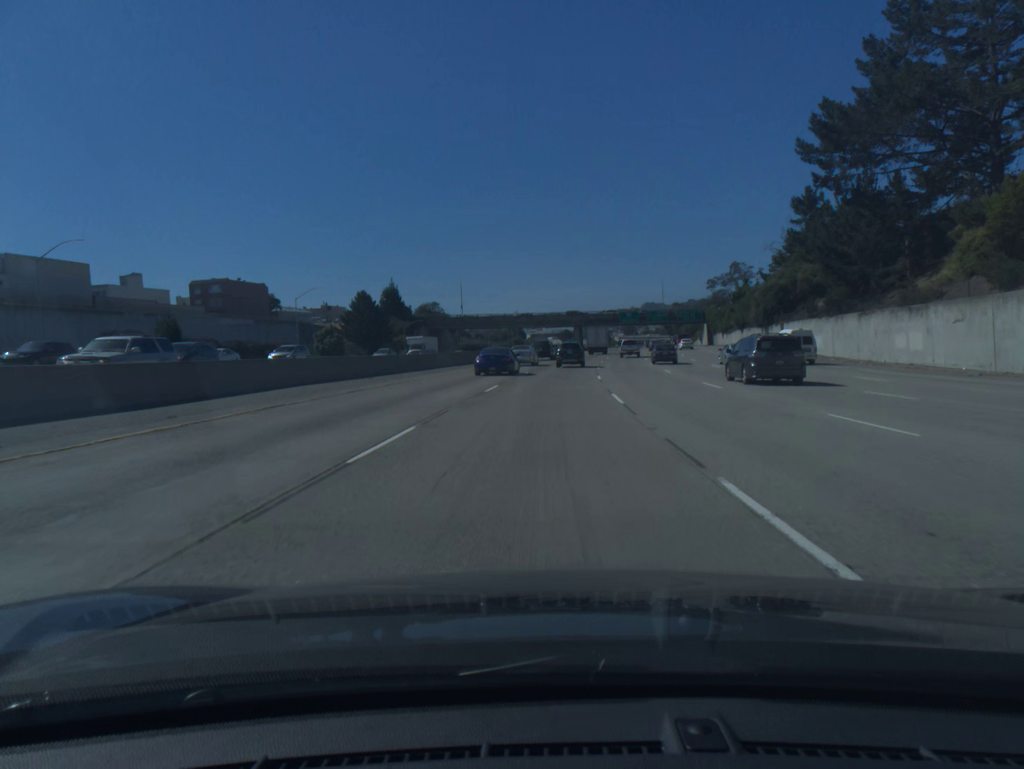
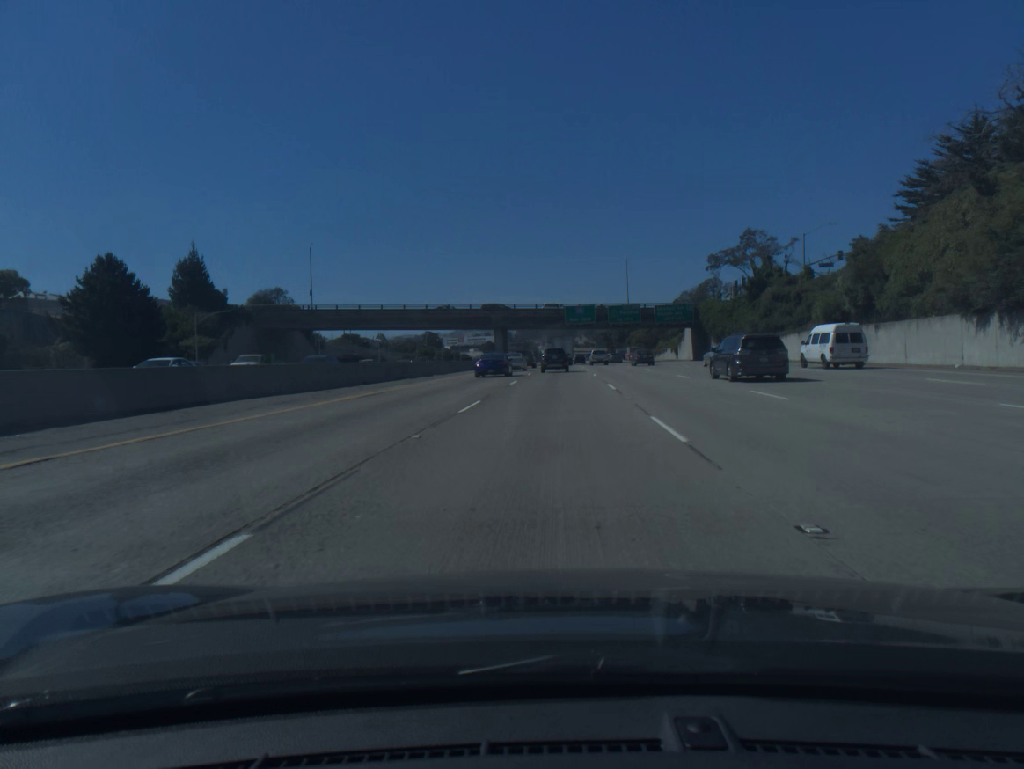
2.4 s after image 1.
(+3.1, +65.8) m; +6°
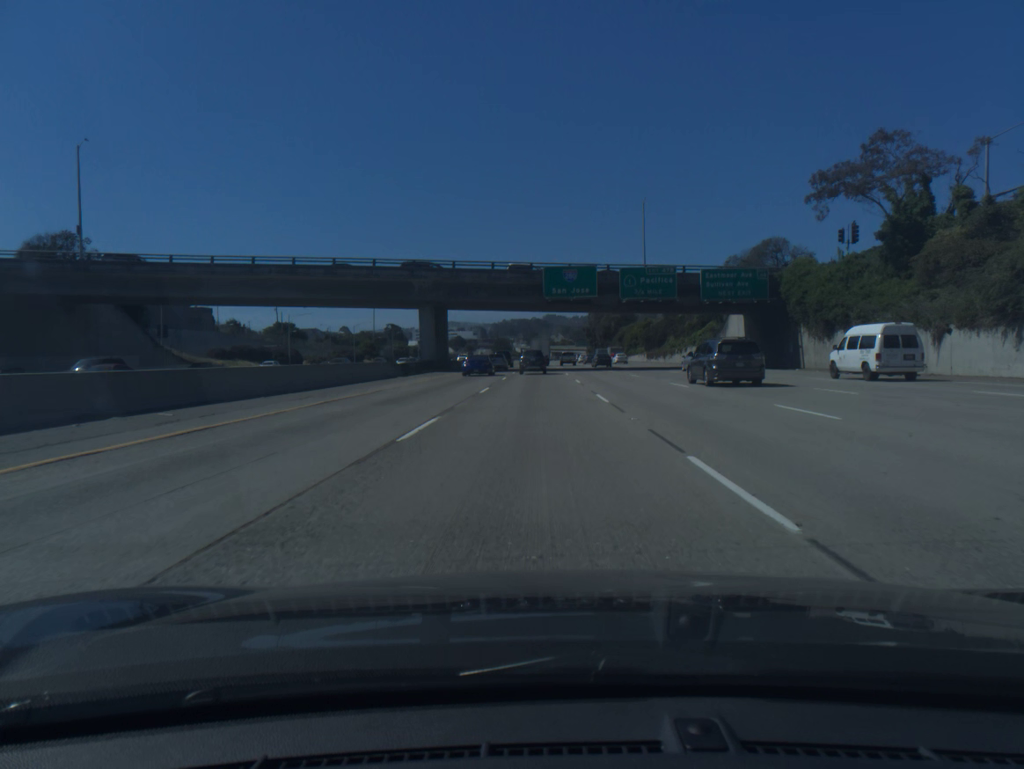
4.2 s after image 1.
(+1.1, +48.8) m; +2°
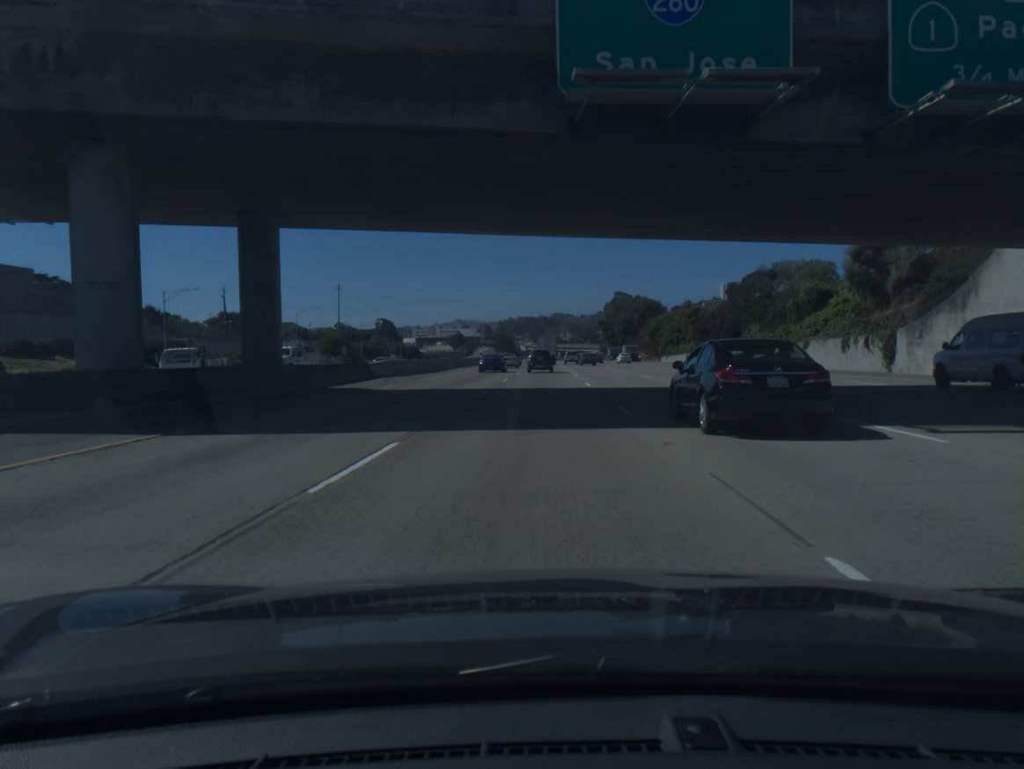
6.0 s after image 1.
(-0.2, +48.4) m; 0°
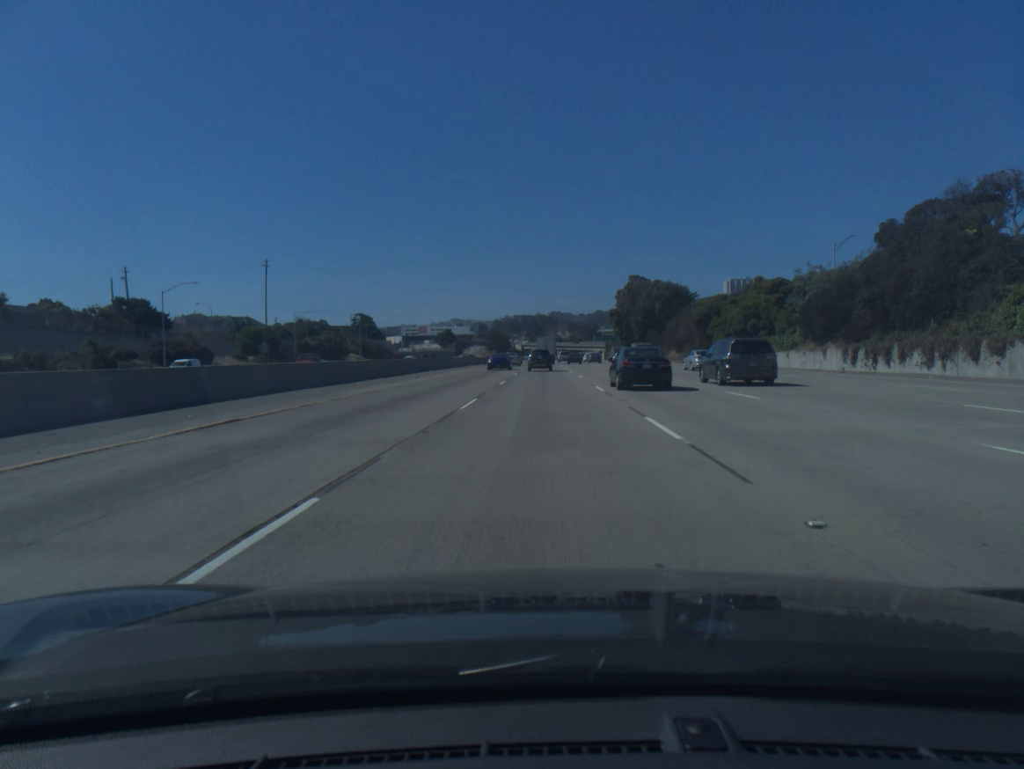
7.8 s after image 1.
(0.0, +48.6) m; 0°
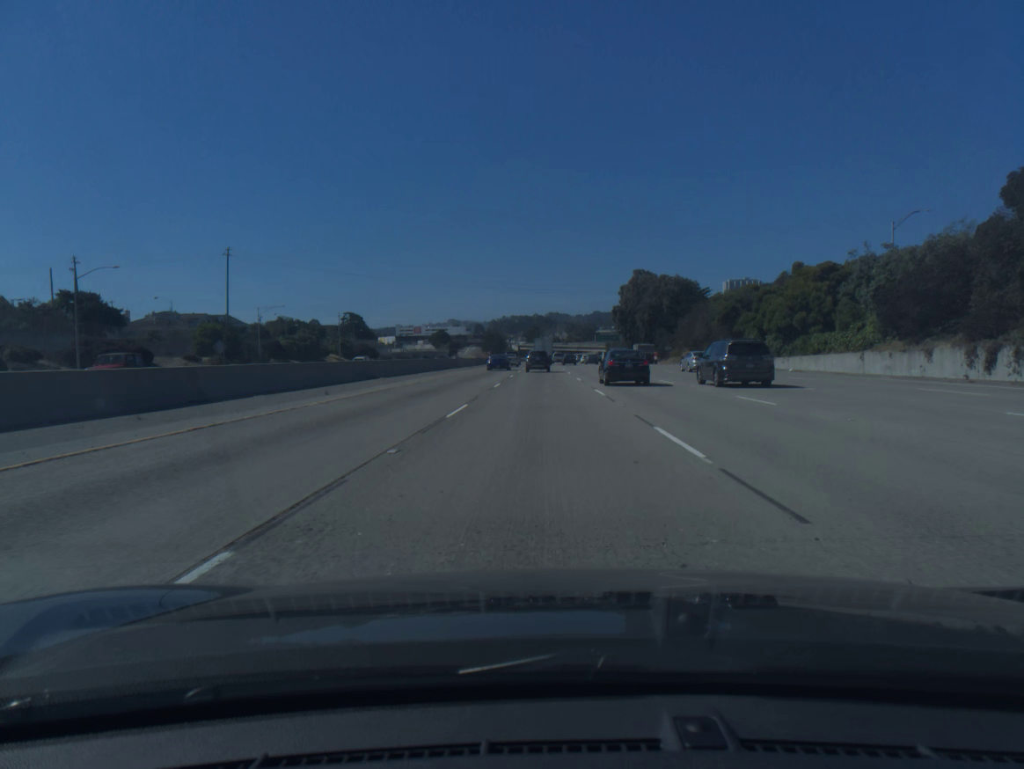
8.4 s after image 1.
(0.0, +16.3) m; 0°
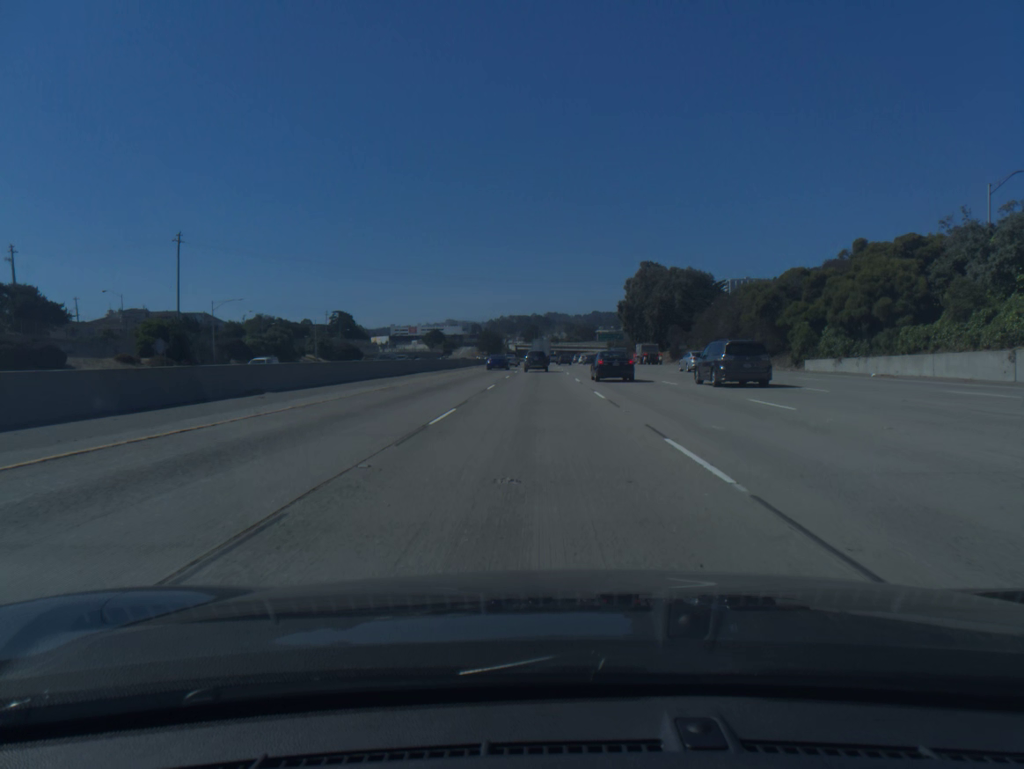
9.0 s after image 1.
(0.0, +16.3) m; 0°
